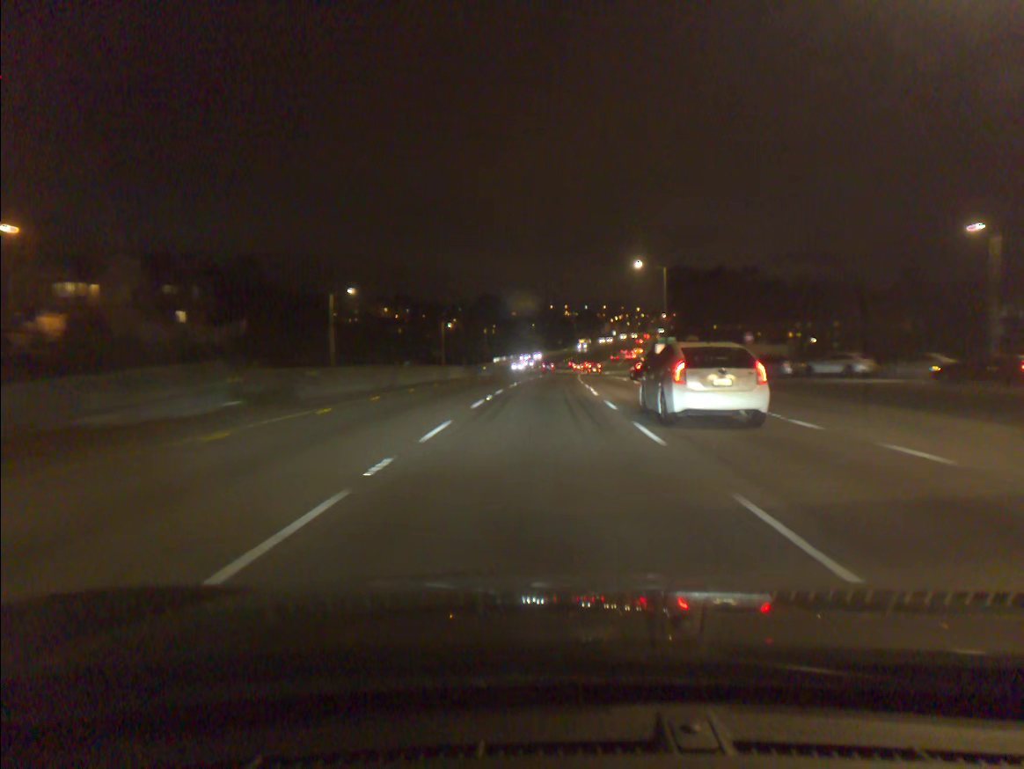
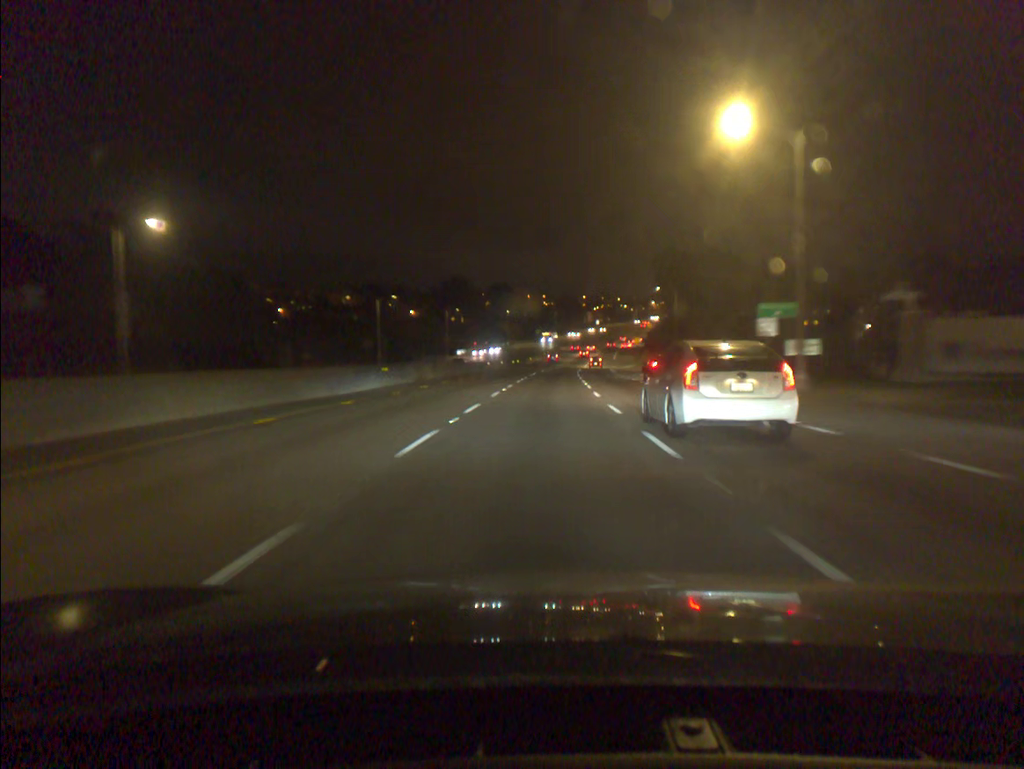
(+0.5, +38.2) m; +2°
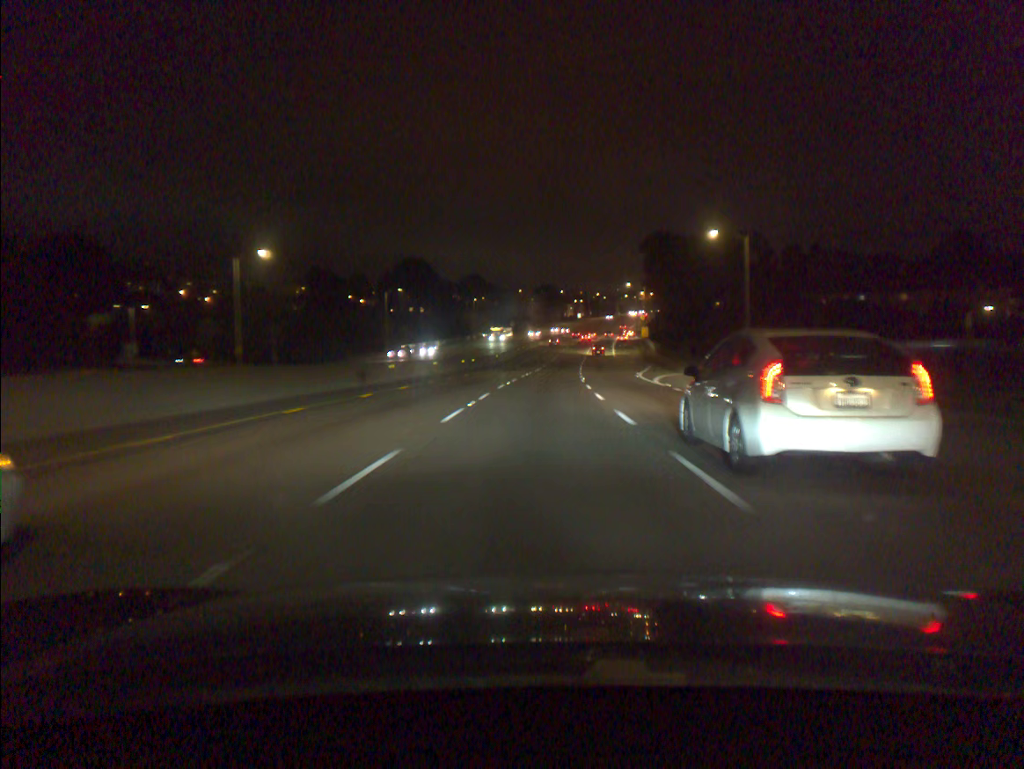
(+0.6, +40.1) m; +2°
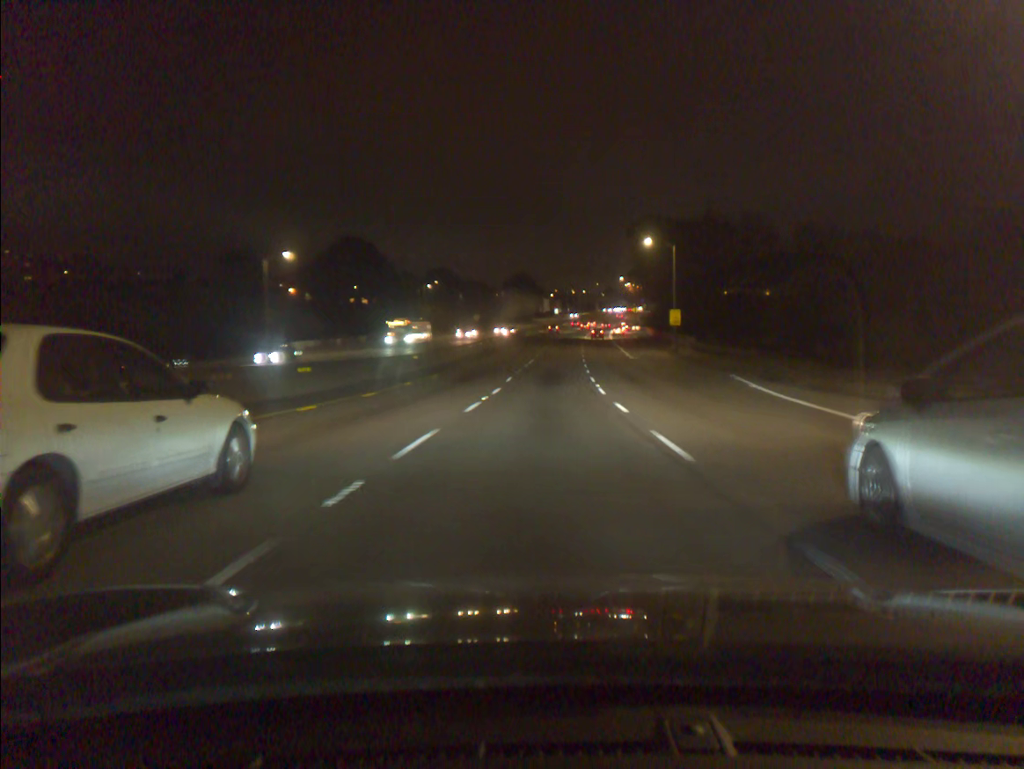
(+0.6, +41.8) m; +2°
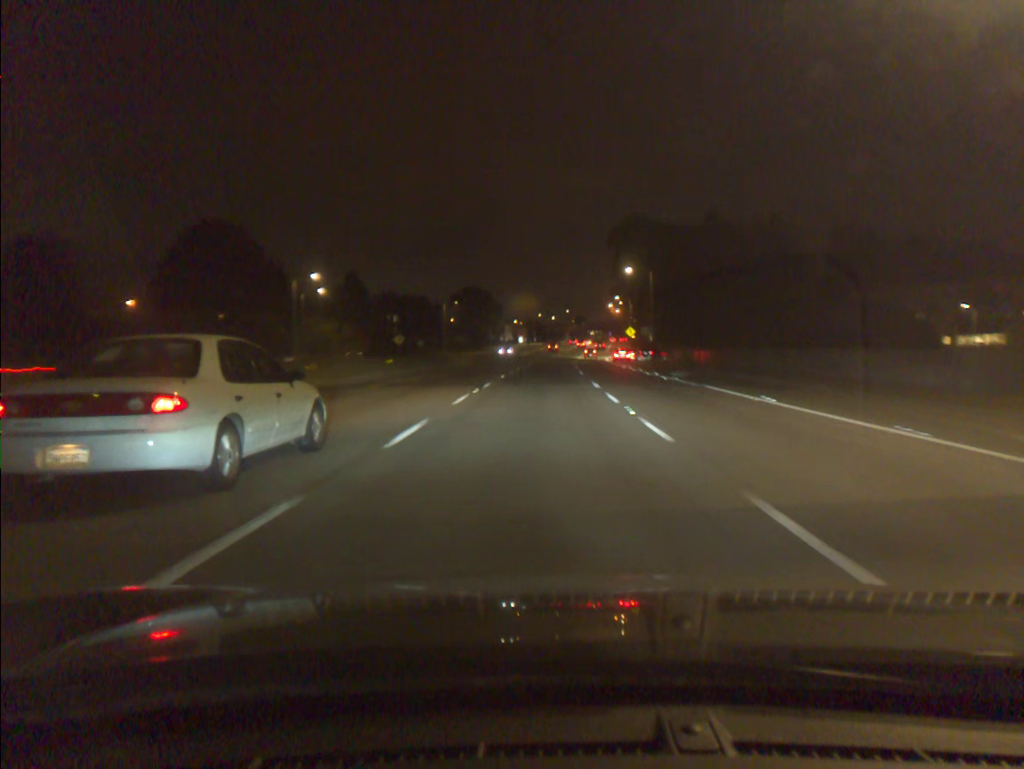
(+1.5, +57.4) m; +3°
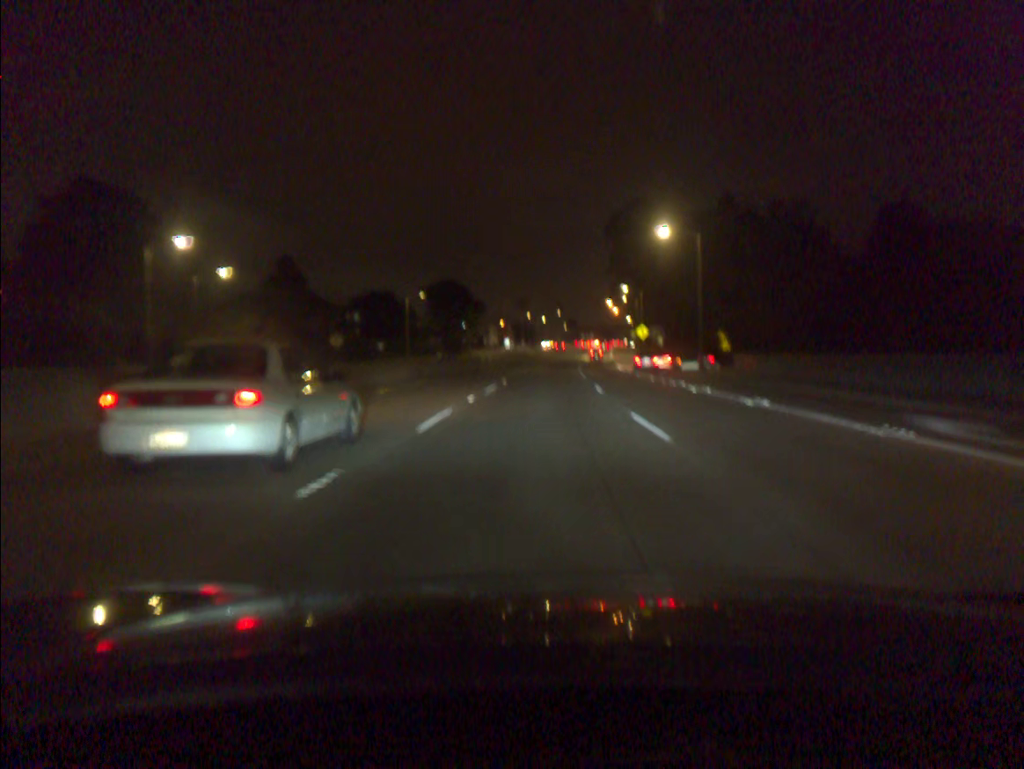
(+0.2, +28.7) m; +1°
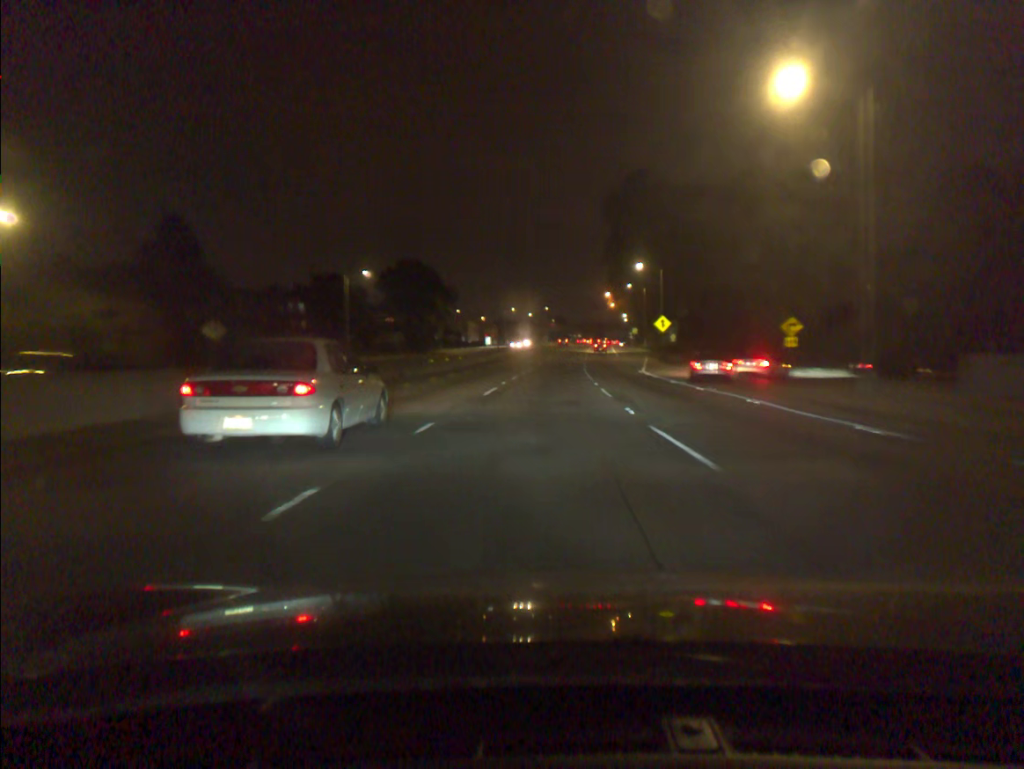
(+0.3, +28.4) m; +1°
